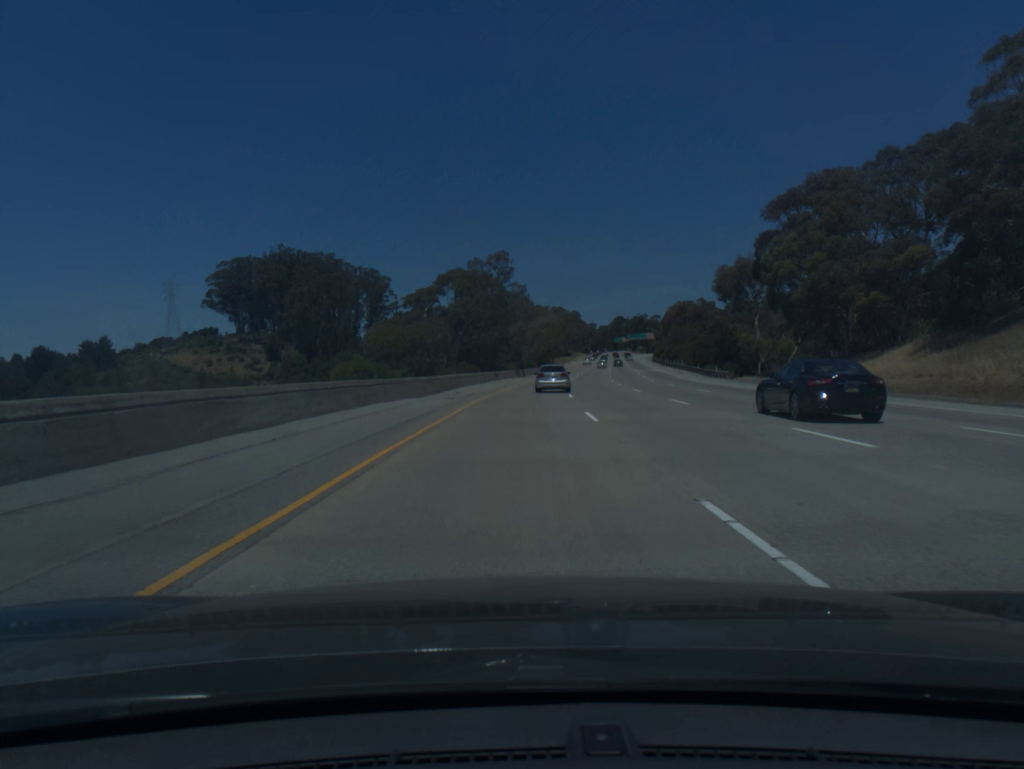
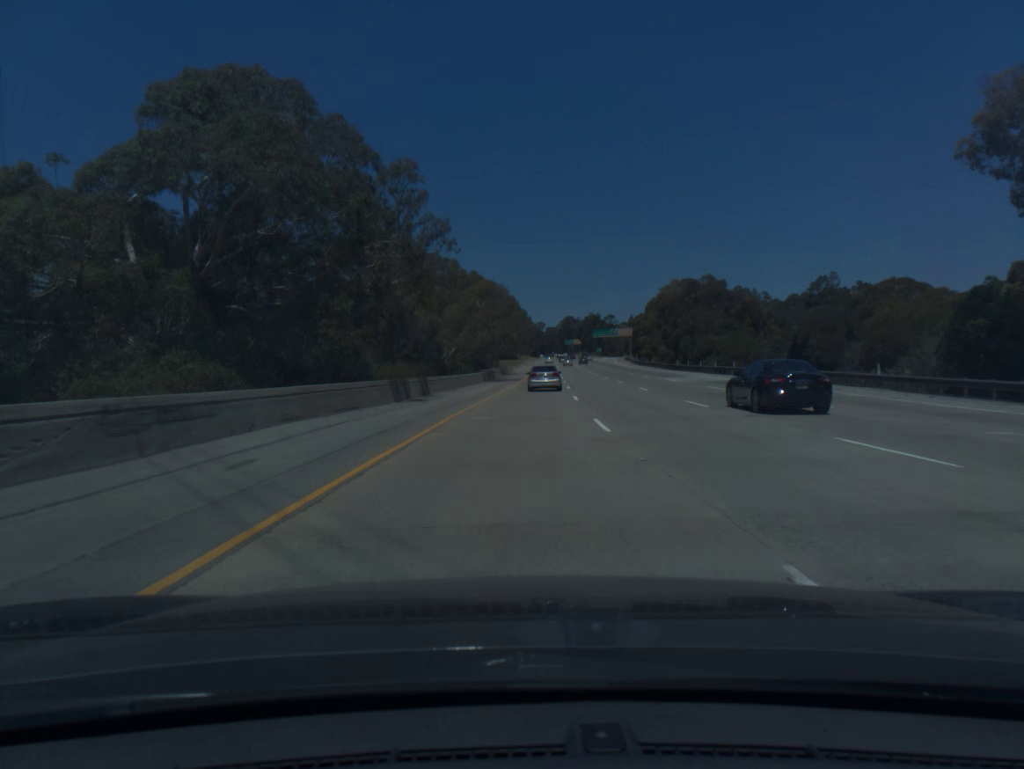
(+2.4, +61.2) m; +4°
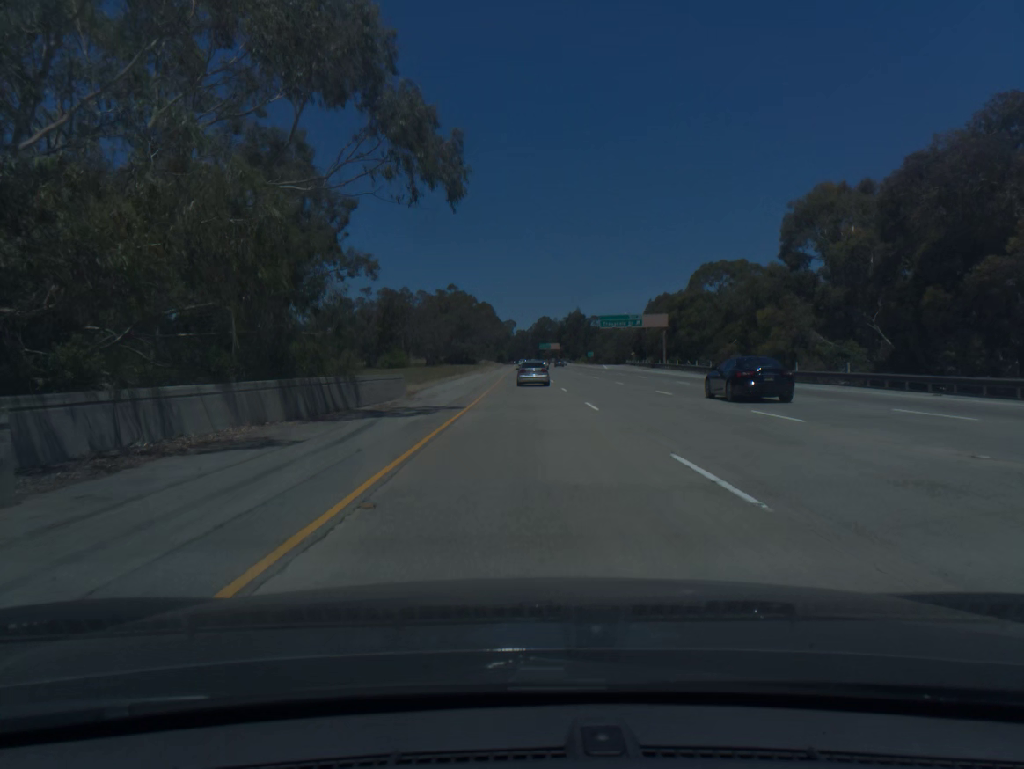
(+2.5, +82.0) m; +2°
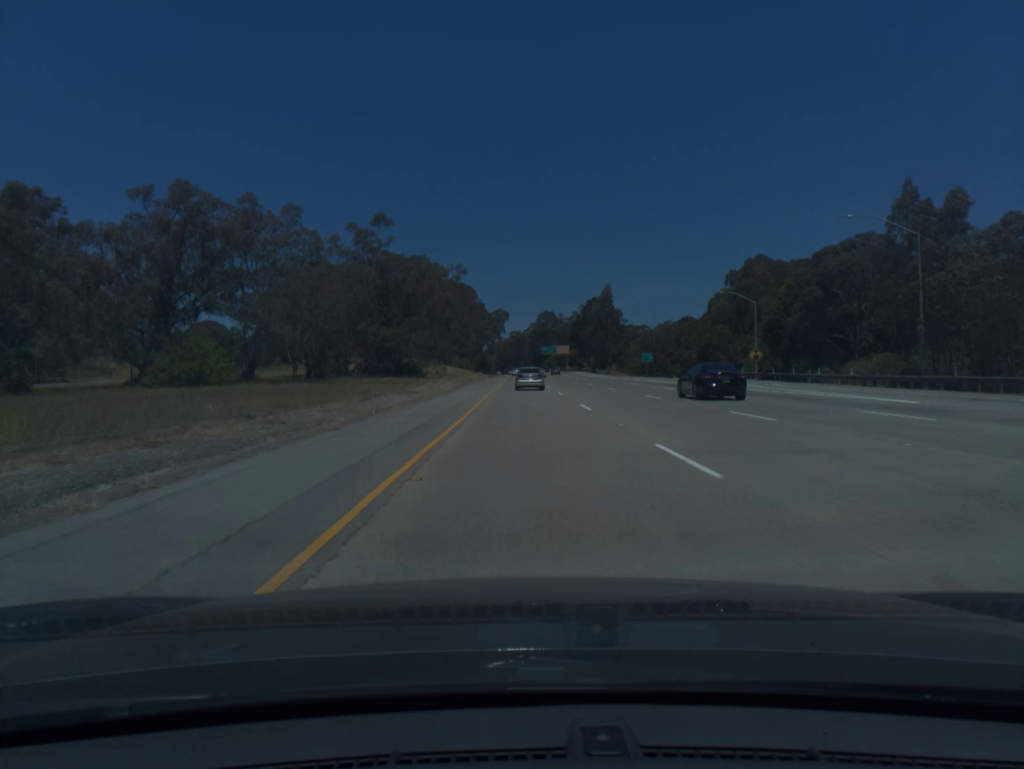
(+0.1, +100.3) m; 0°
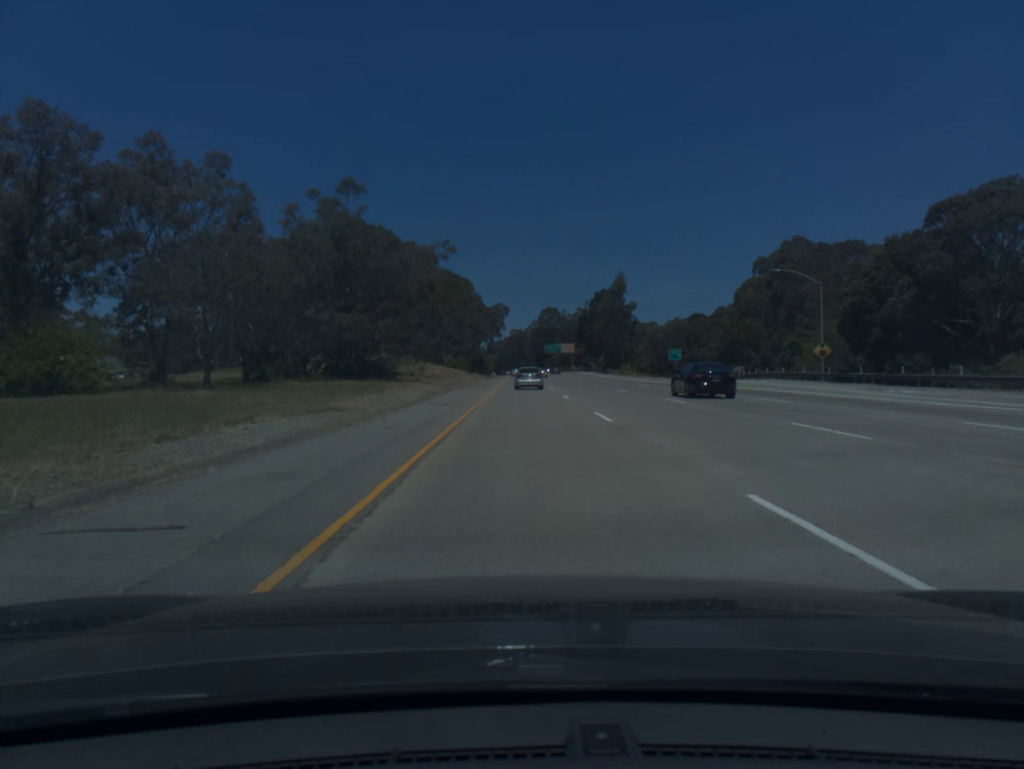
(0.0, +19.8) m; 0°
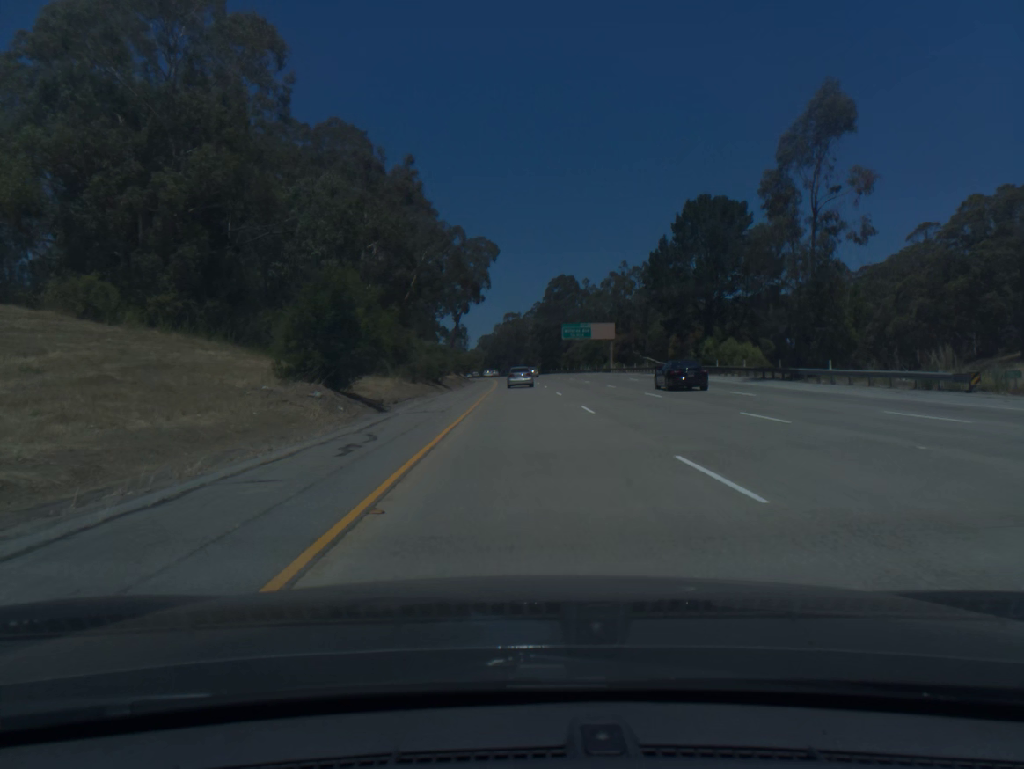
(-0.3, +99.0) m; 0°
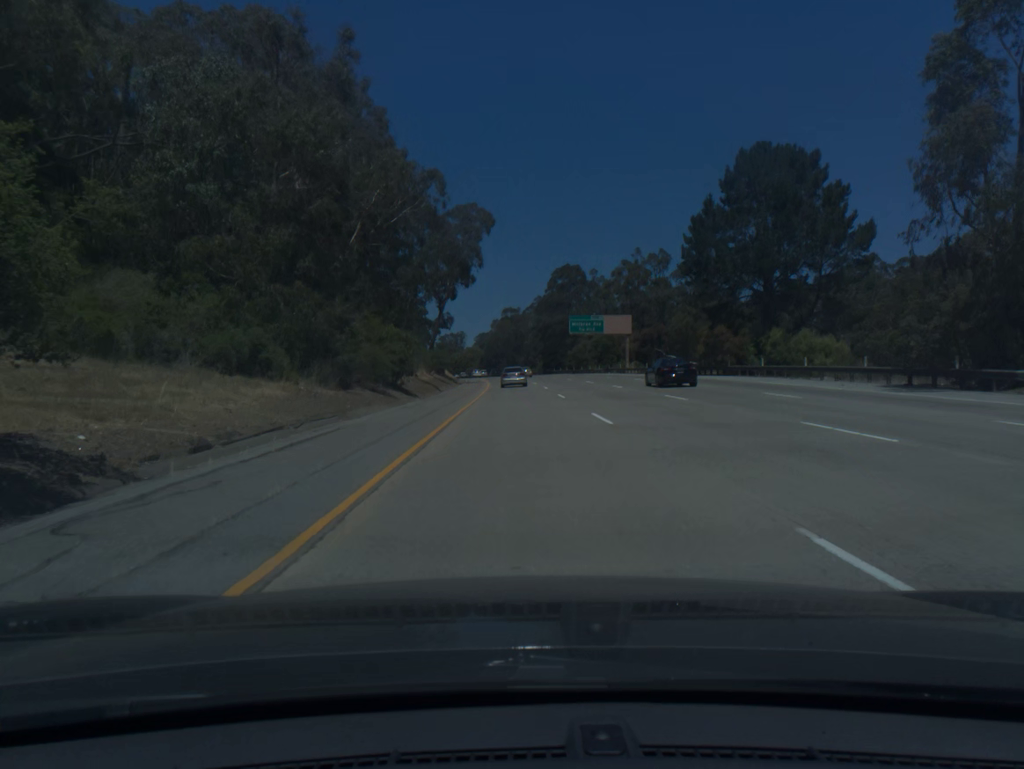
(0.0, +19.8) m; 0°
